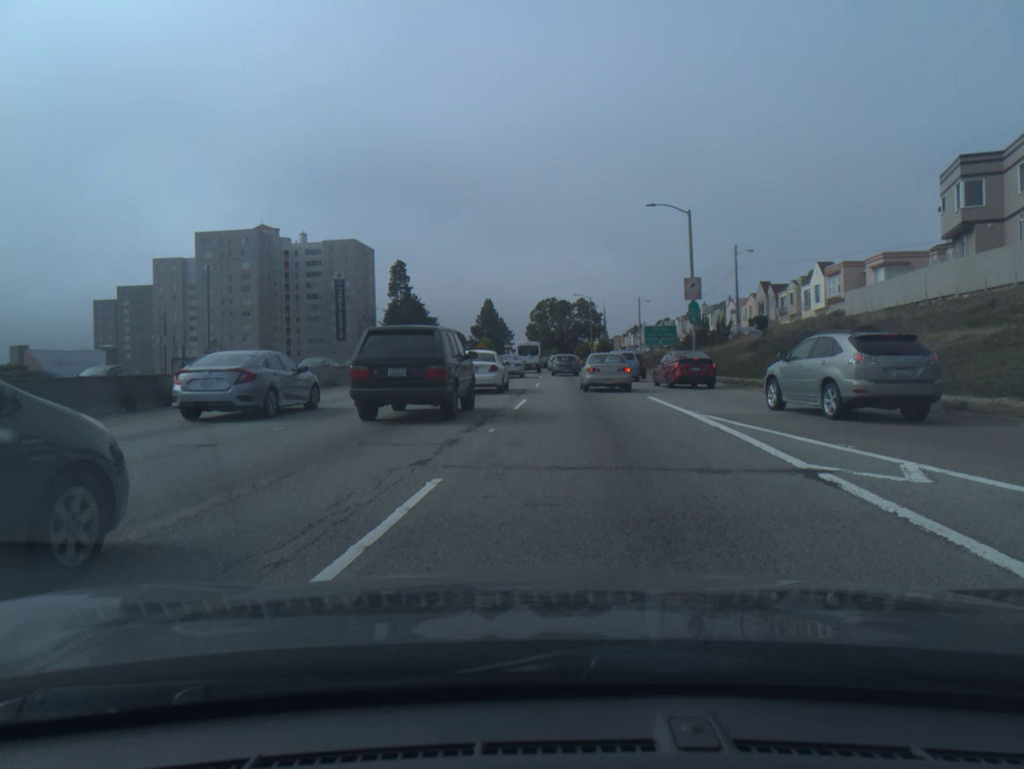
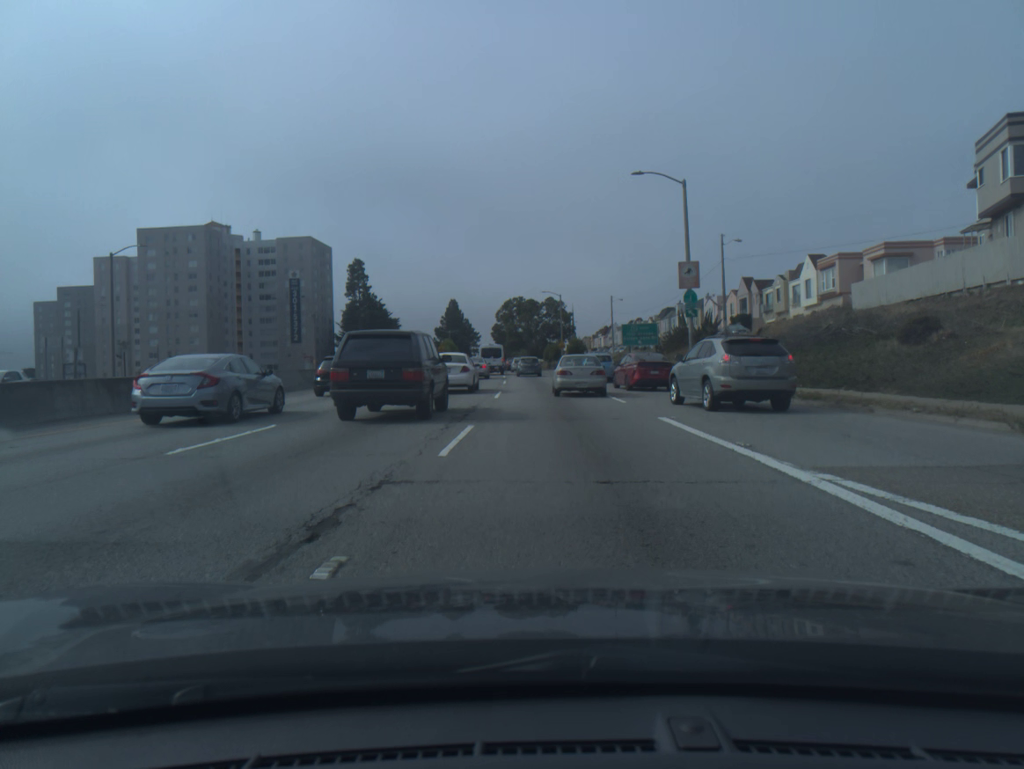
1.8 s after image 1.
(+0.2, +8.0) m; +2°
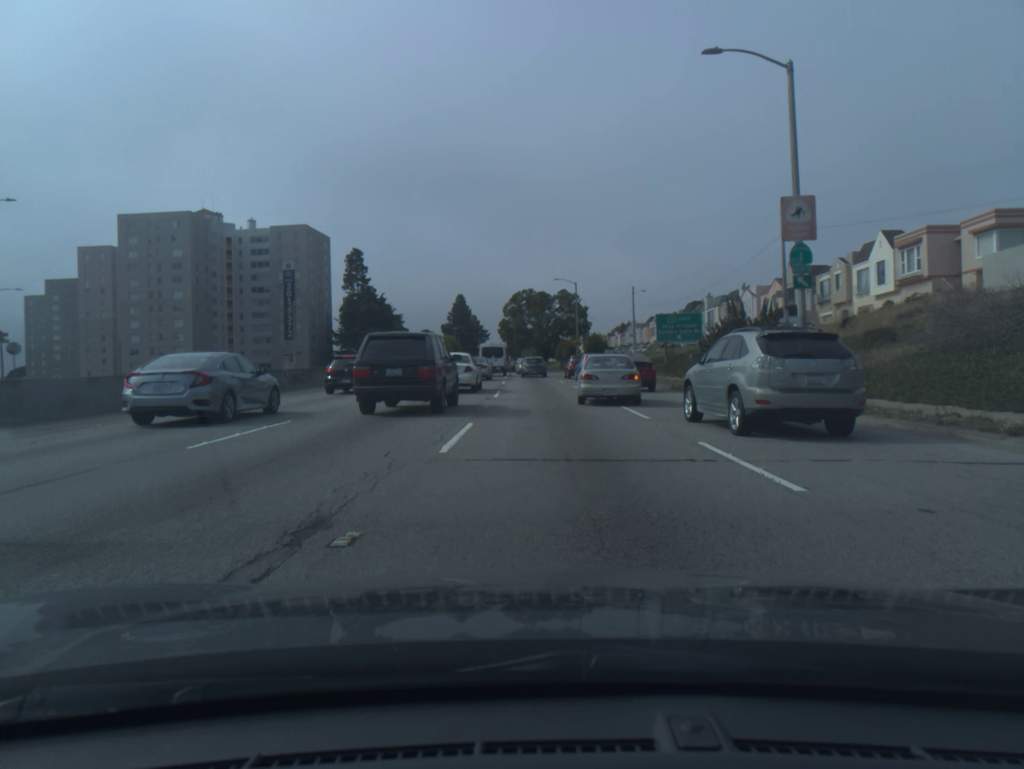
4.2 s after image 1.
(0.0, +14.0) m; -1°
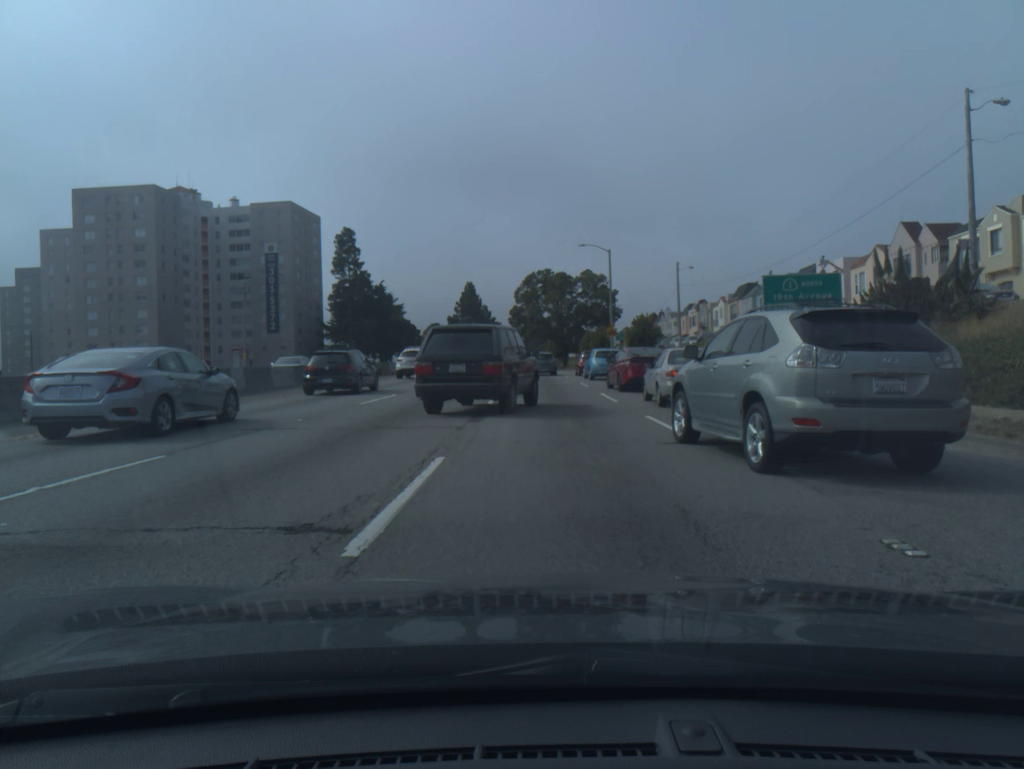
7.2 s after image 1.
(-0.2, +20.5) m; -2°
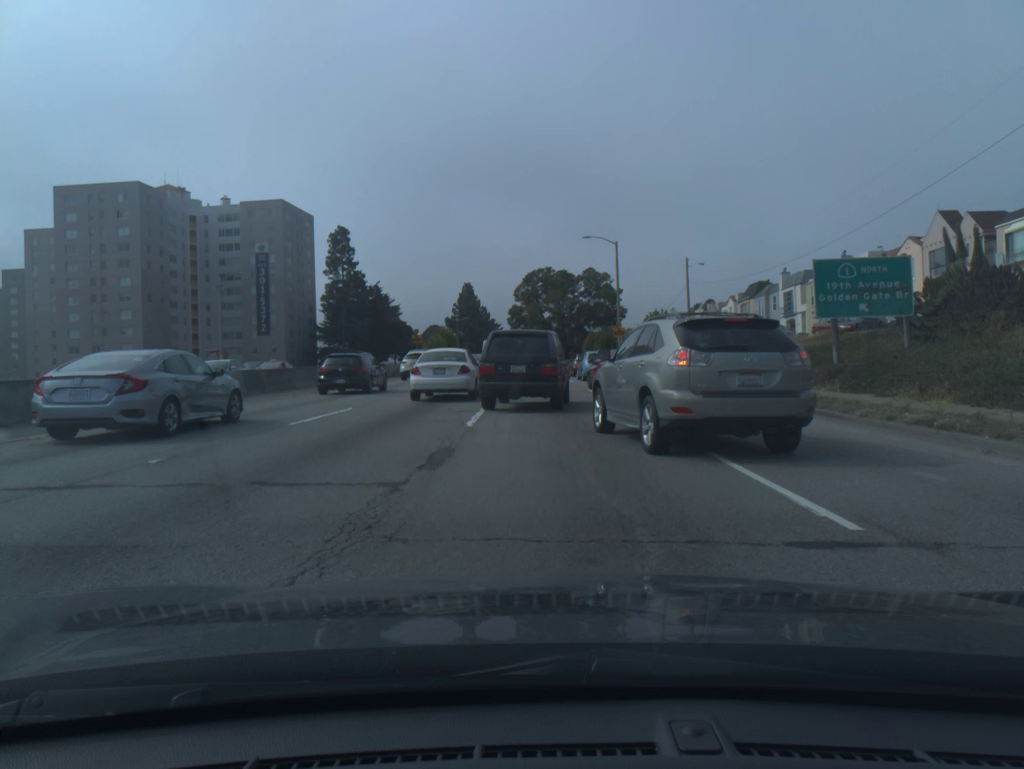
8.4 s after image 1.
(0.0, +5.7) m; 0°
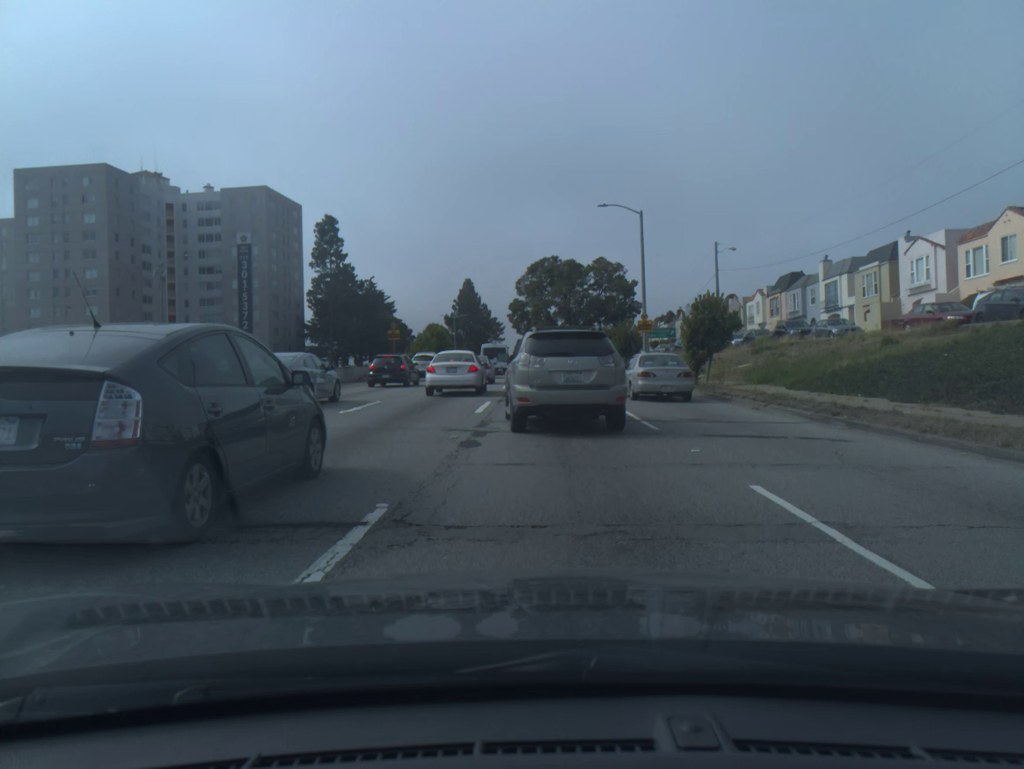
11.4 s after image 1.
(0.0, +11.7) m; 0°
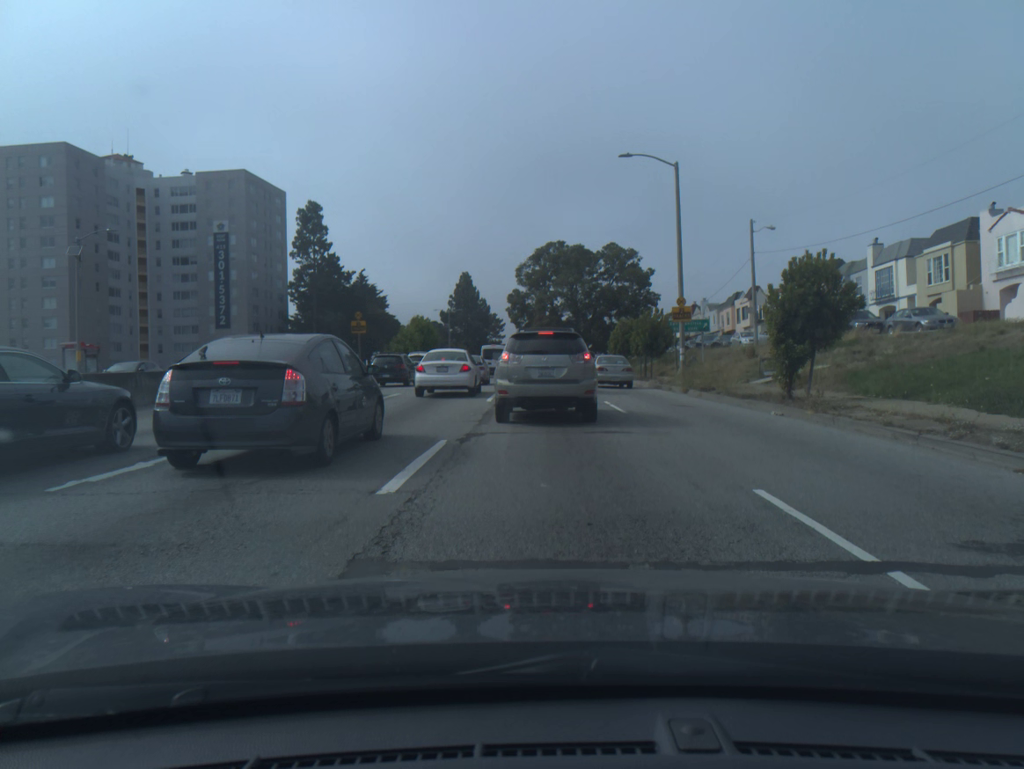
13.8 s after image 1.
(0.0, +10.3) m; 0°
